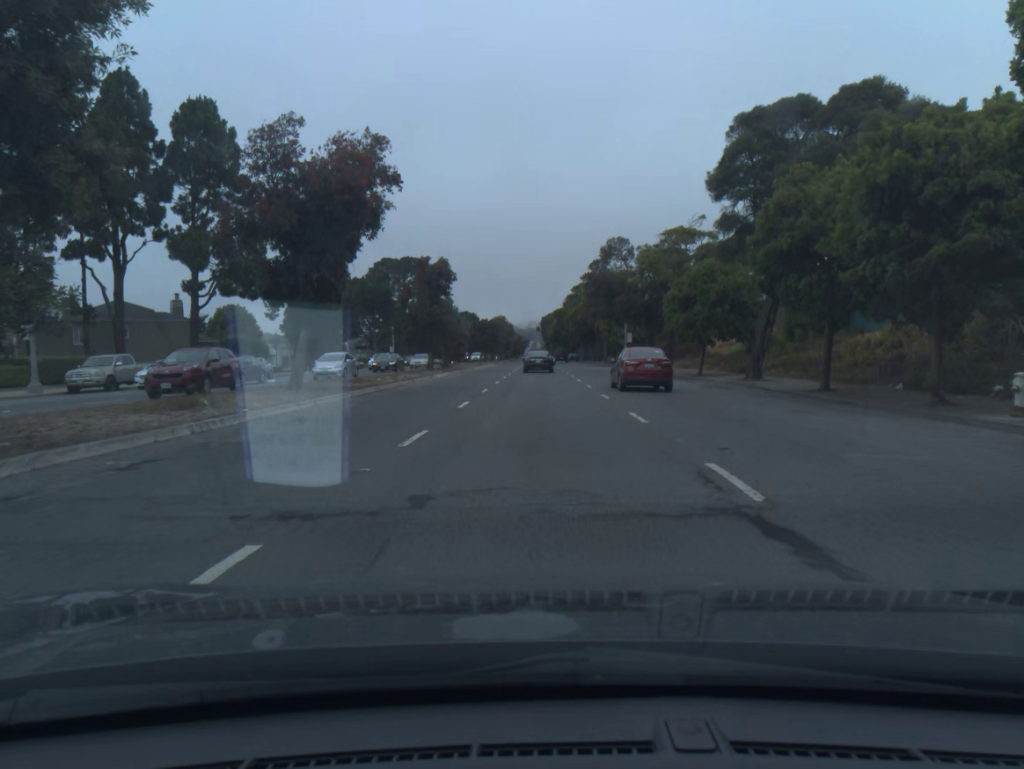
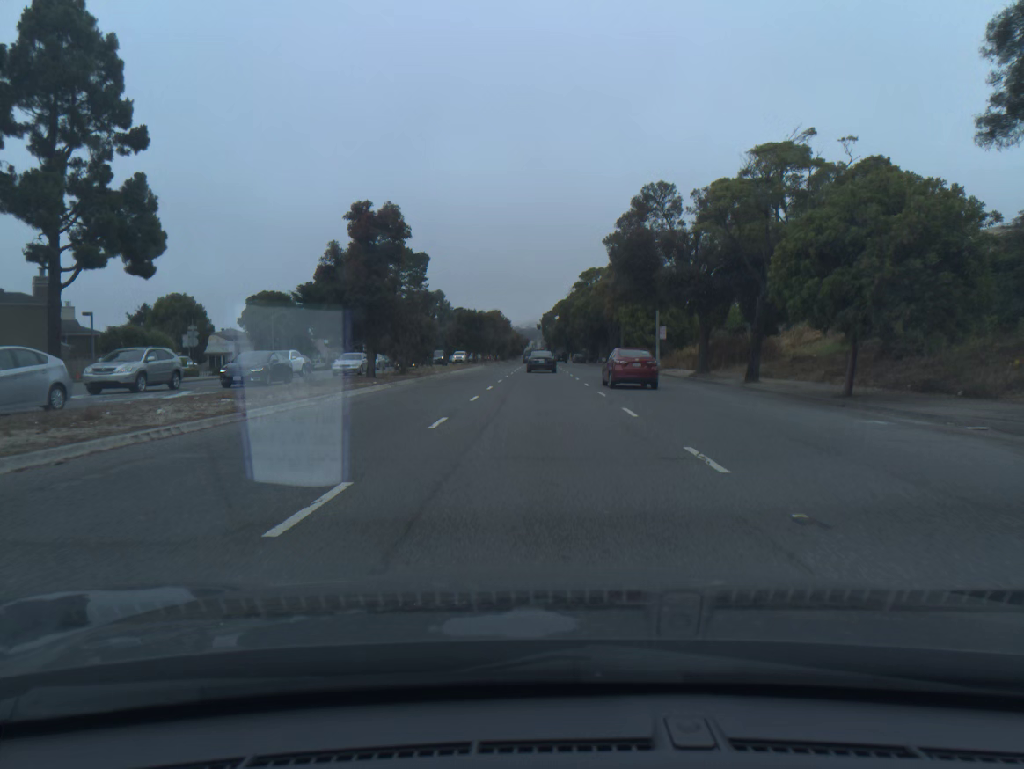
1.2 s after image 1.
(0.0, +19.8) m; 0°
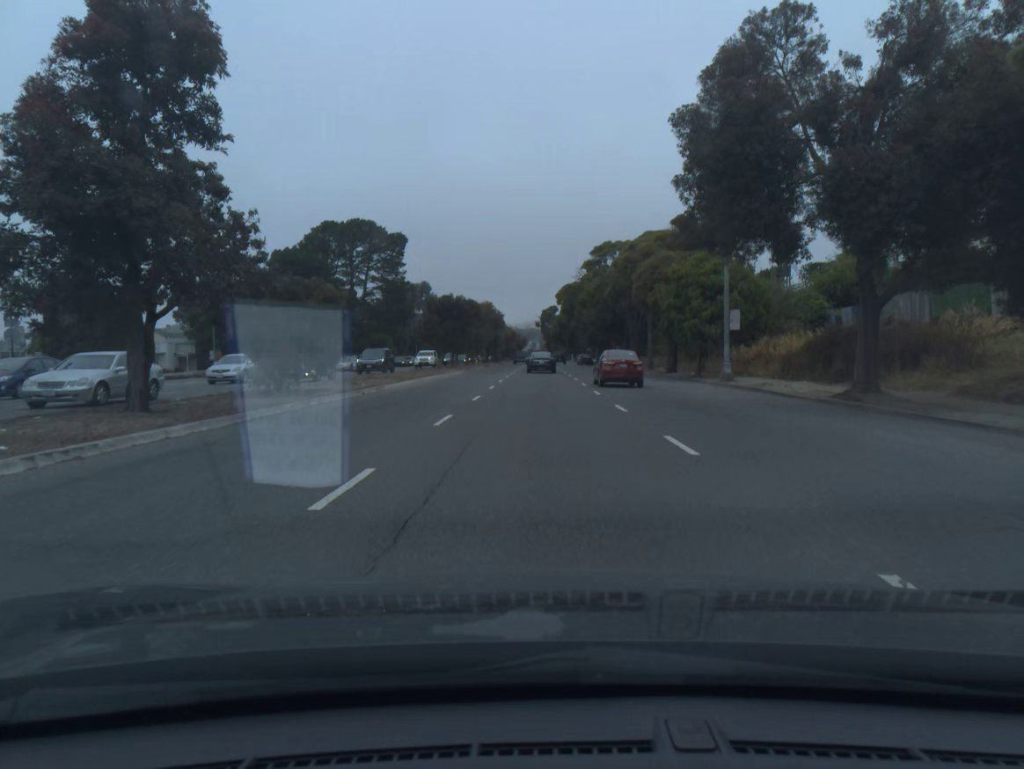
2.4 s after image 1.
(0.0, +20.5) m; 0°
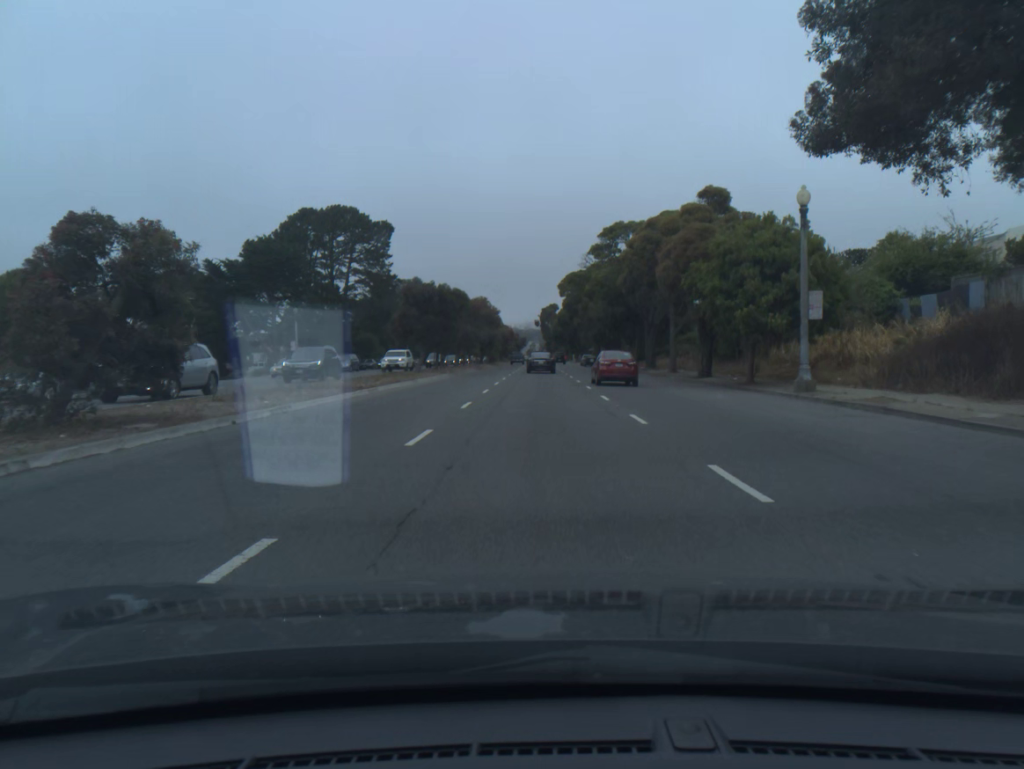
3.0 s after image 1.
(0.0, +10.5) m; 0°
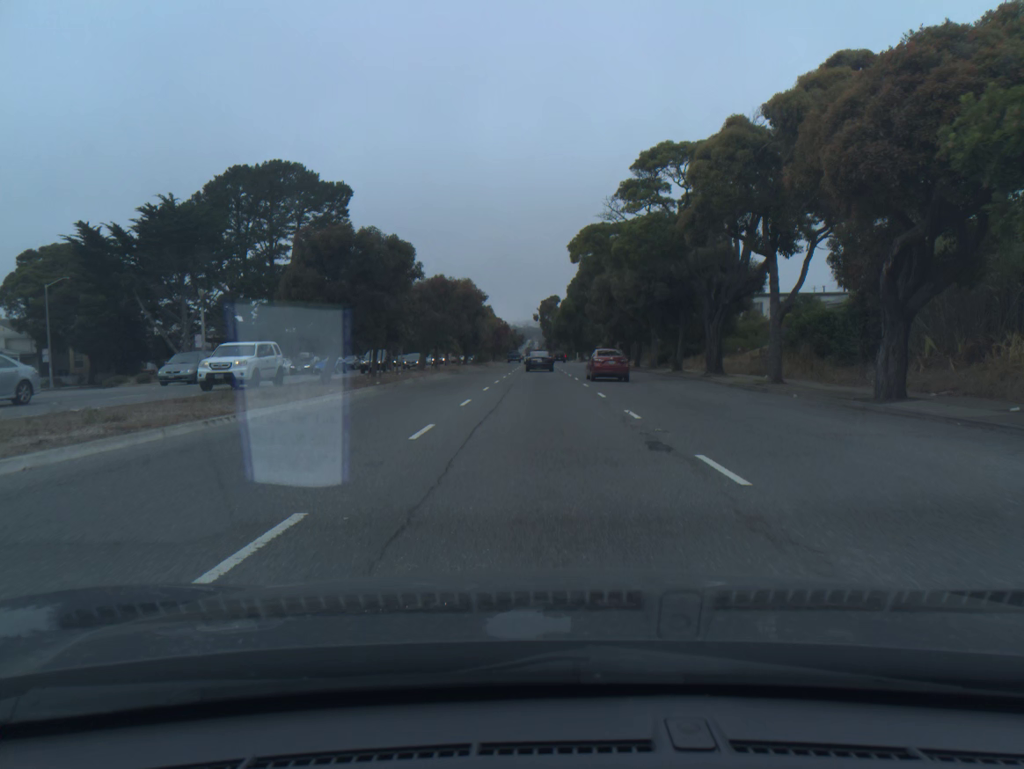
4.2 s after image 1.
(0.0, +21.4) m; 0°
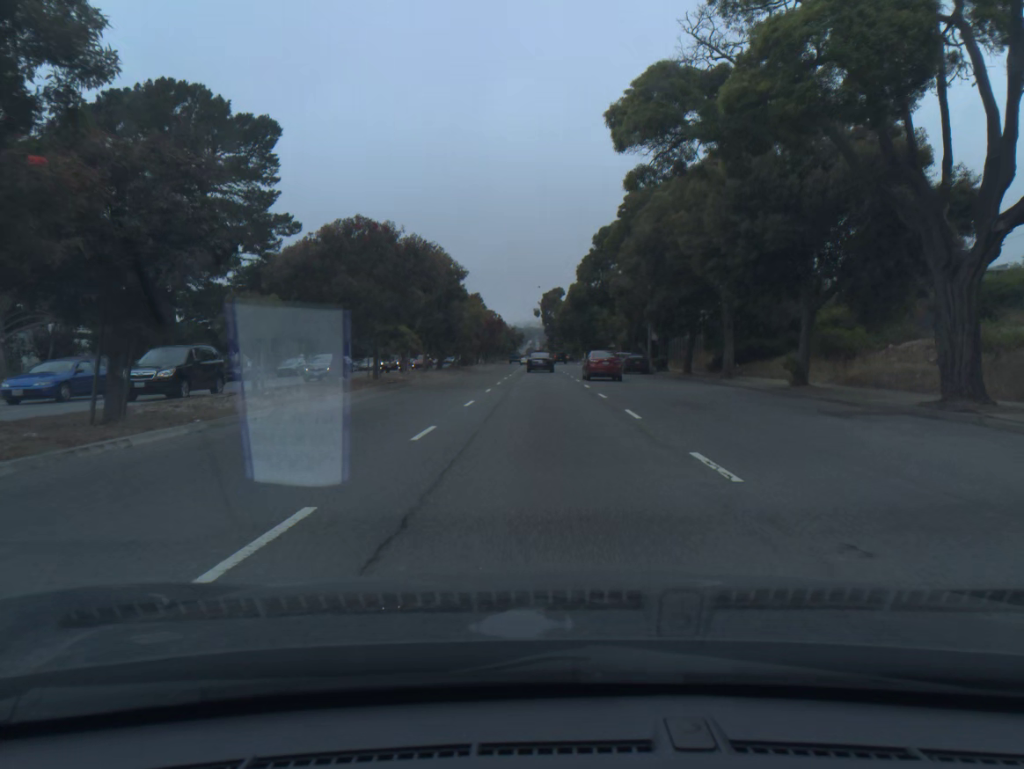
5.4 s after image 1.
(0.0, +22.0) m; 0°
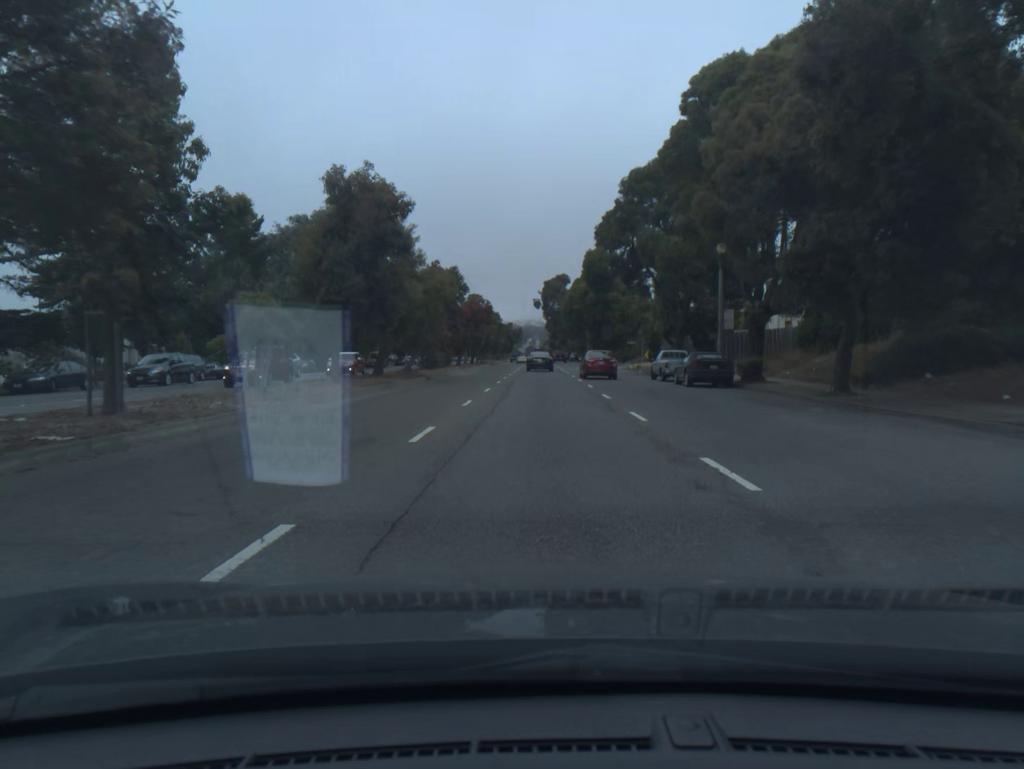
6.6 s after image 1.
(0.0, +22.7) m; 0°
